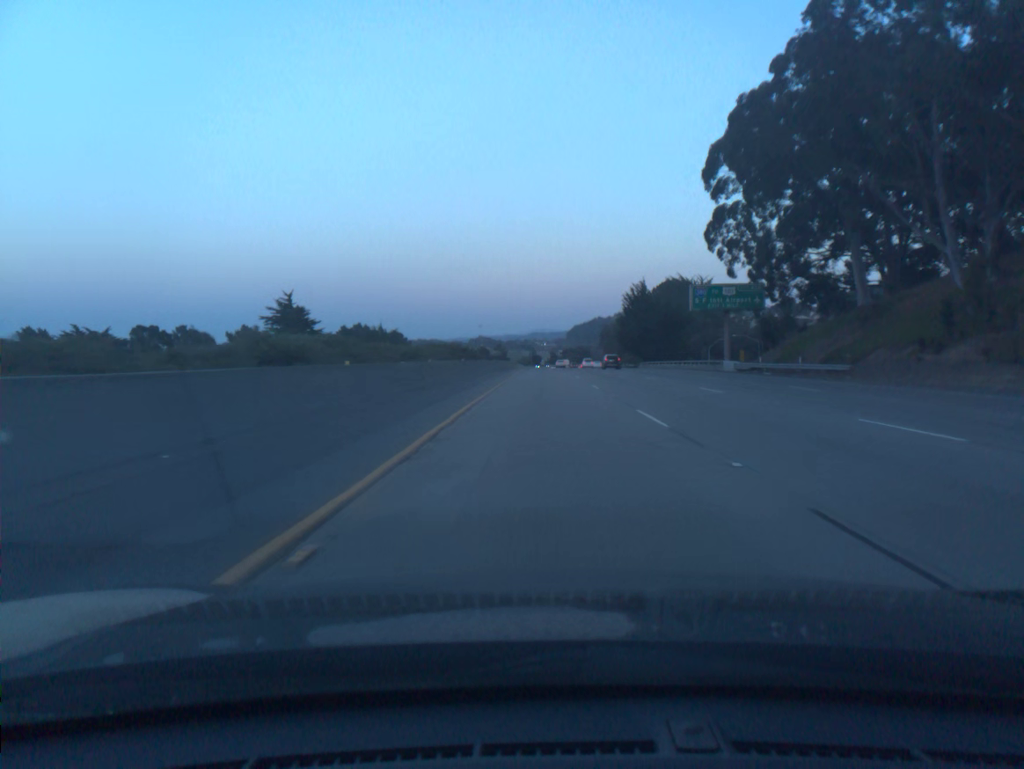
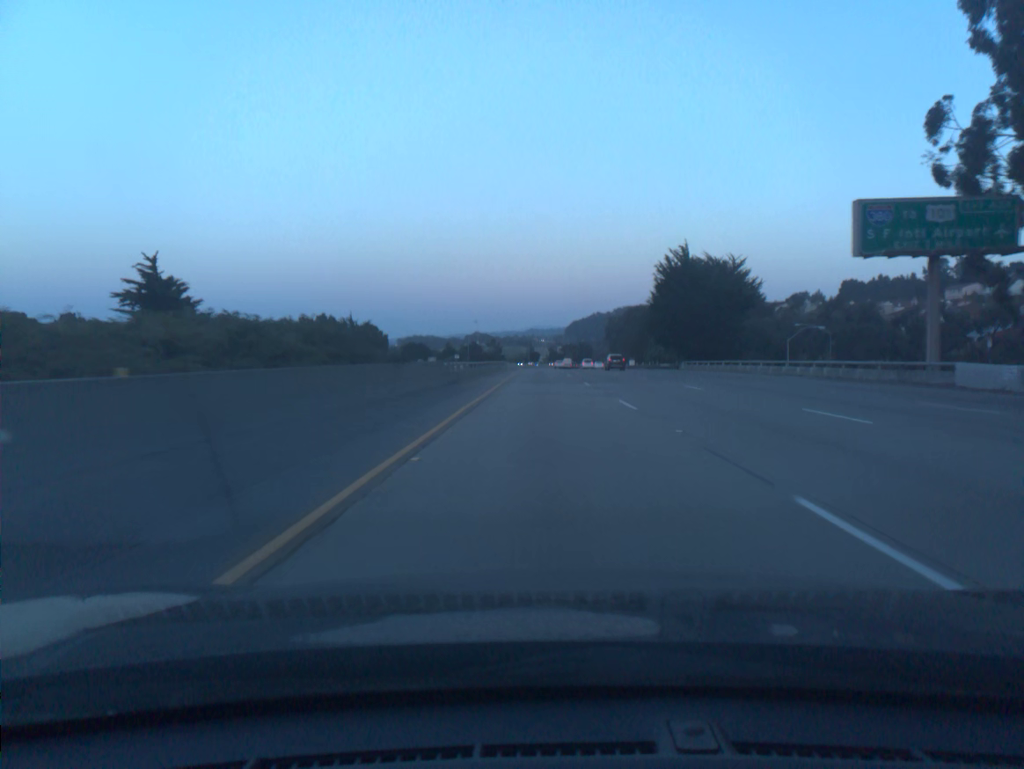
(+0.1, +39.6) m; 0°
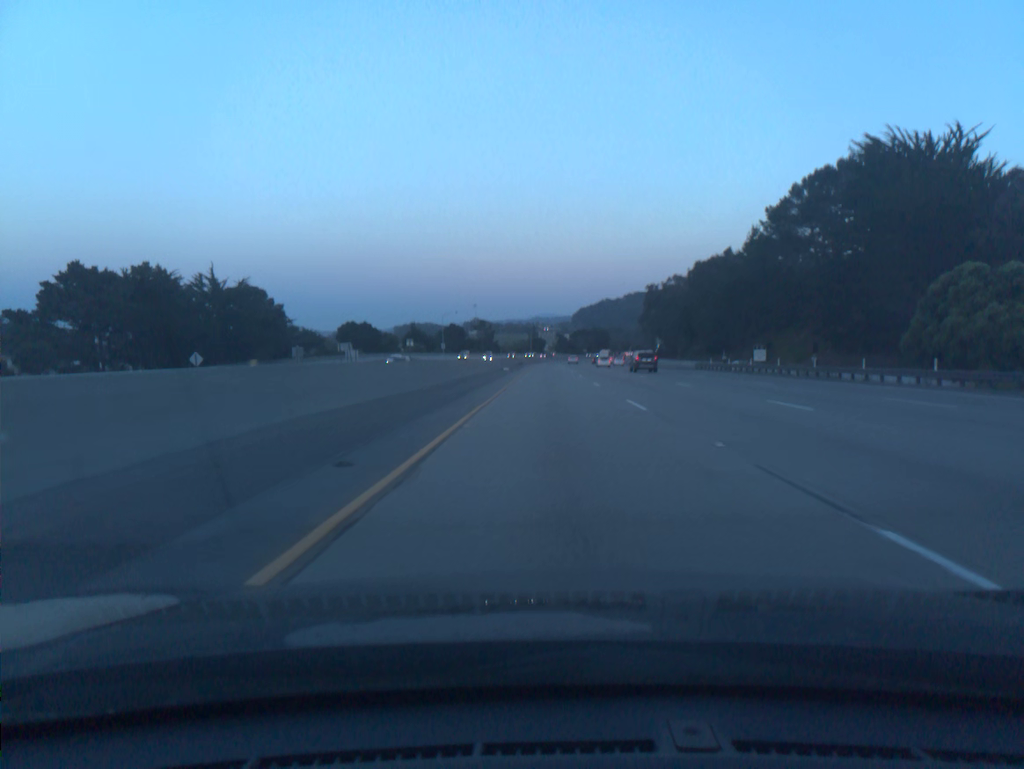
(-0.4, +98.9) m; 0°
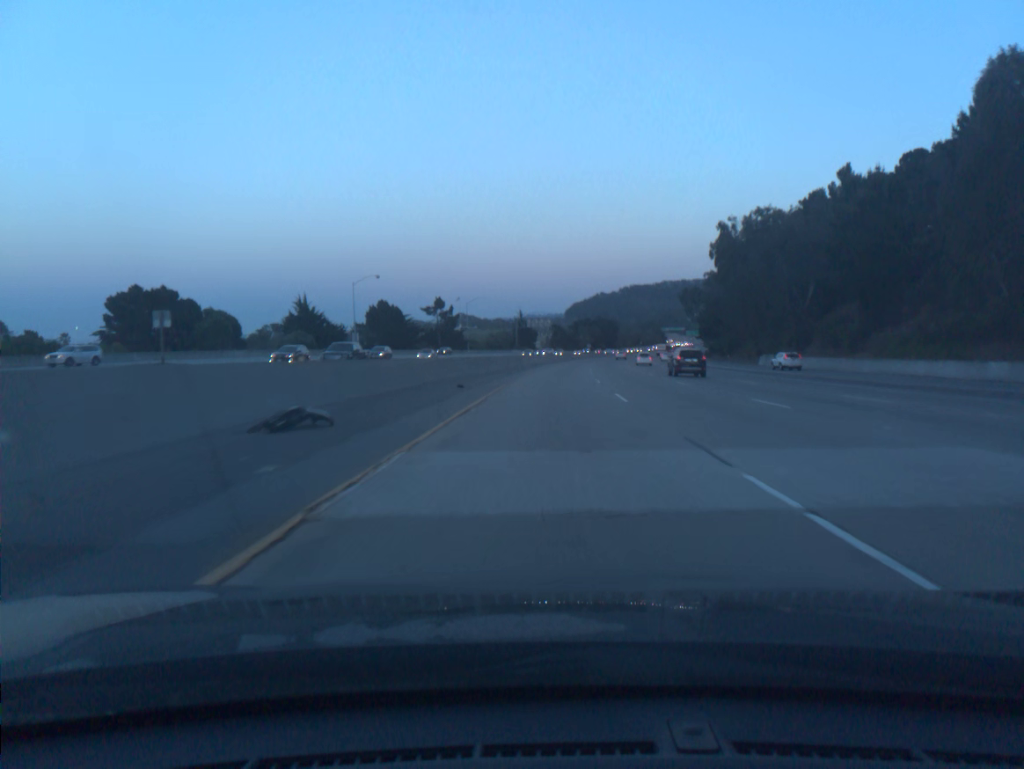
(+0.9, +99.1) m; +1°
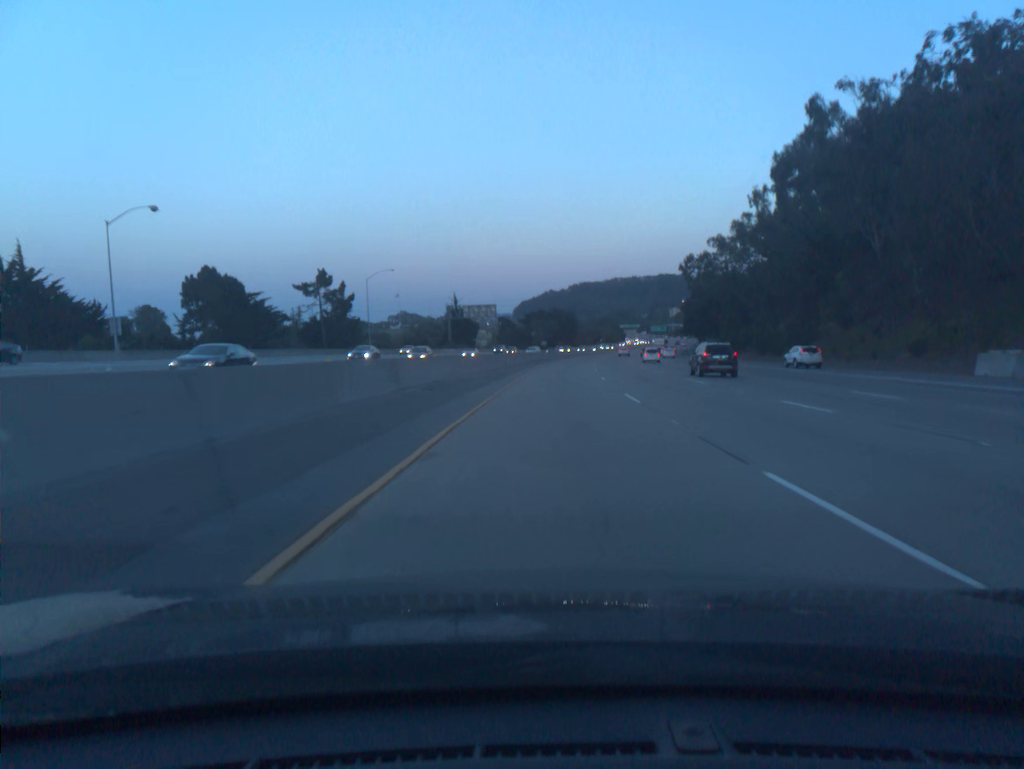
(+1.5, +59.5) m; +4°
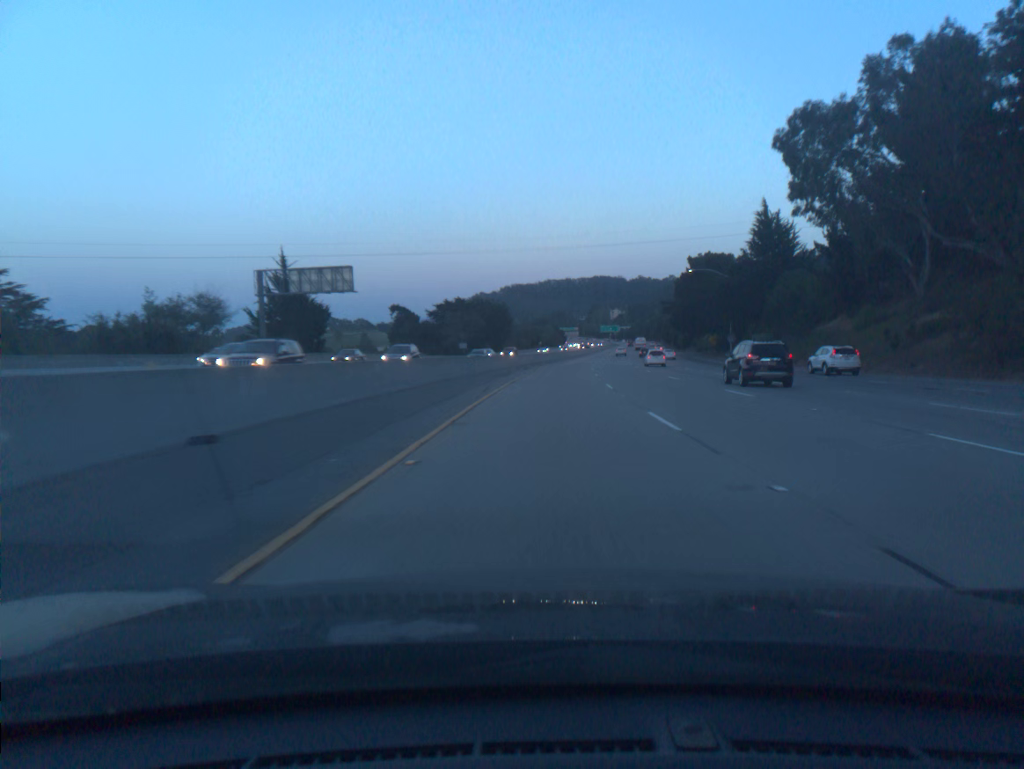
(+3.6, +79.2) m; +5°
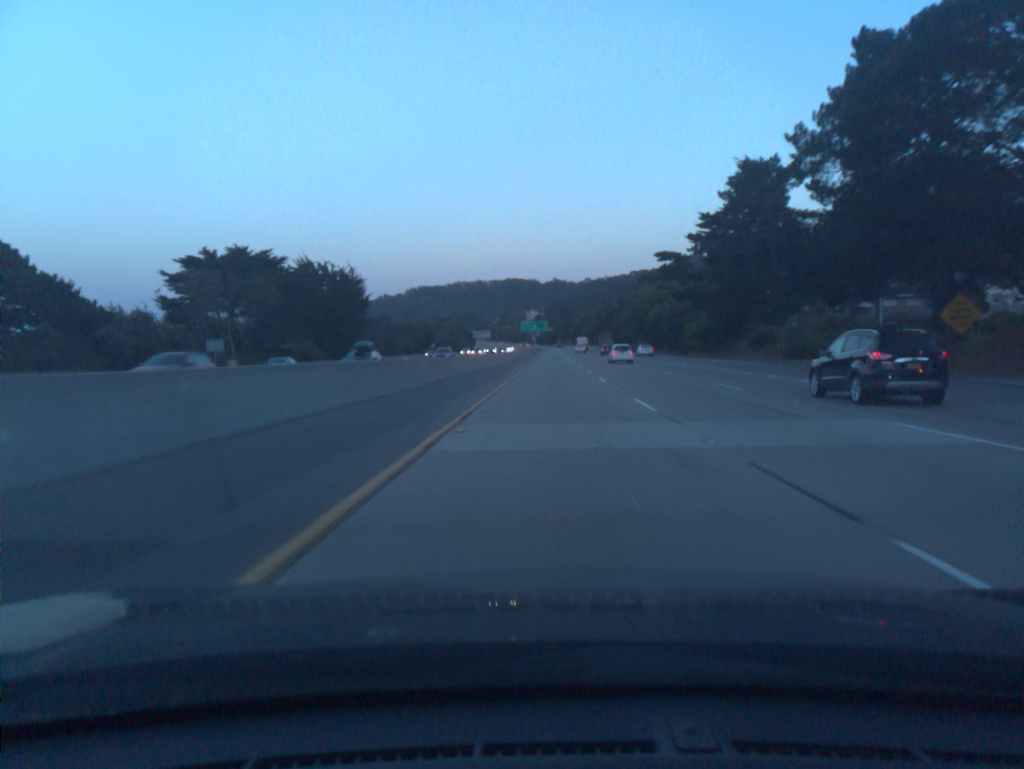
(+5.1, +98.7) m; +6°
